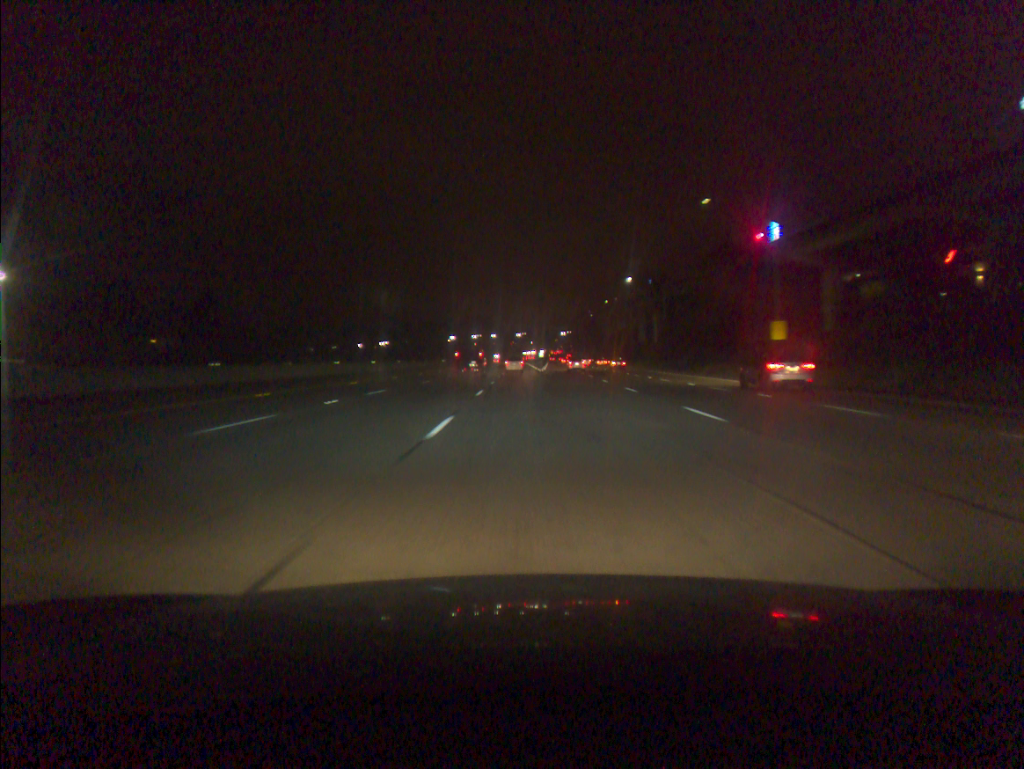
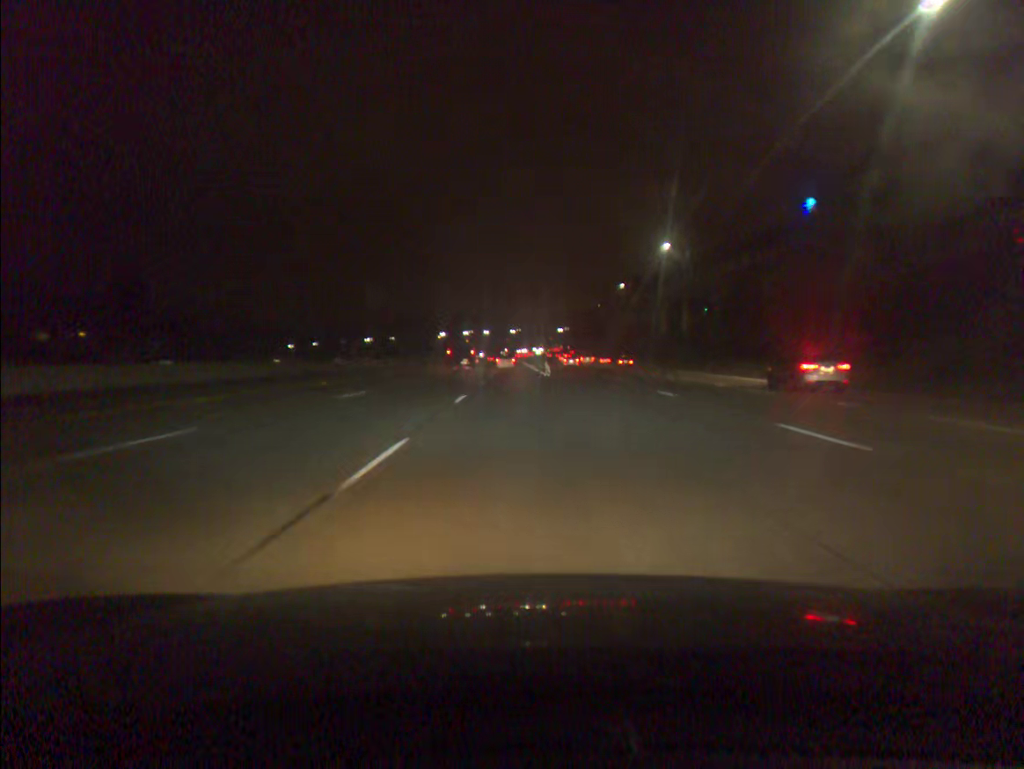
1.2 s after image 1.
(+0.2, +33.1) m; 0°
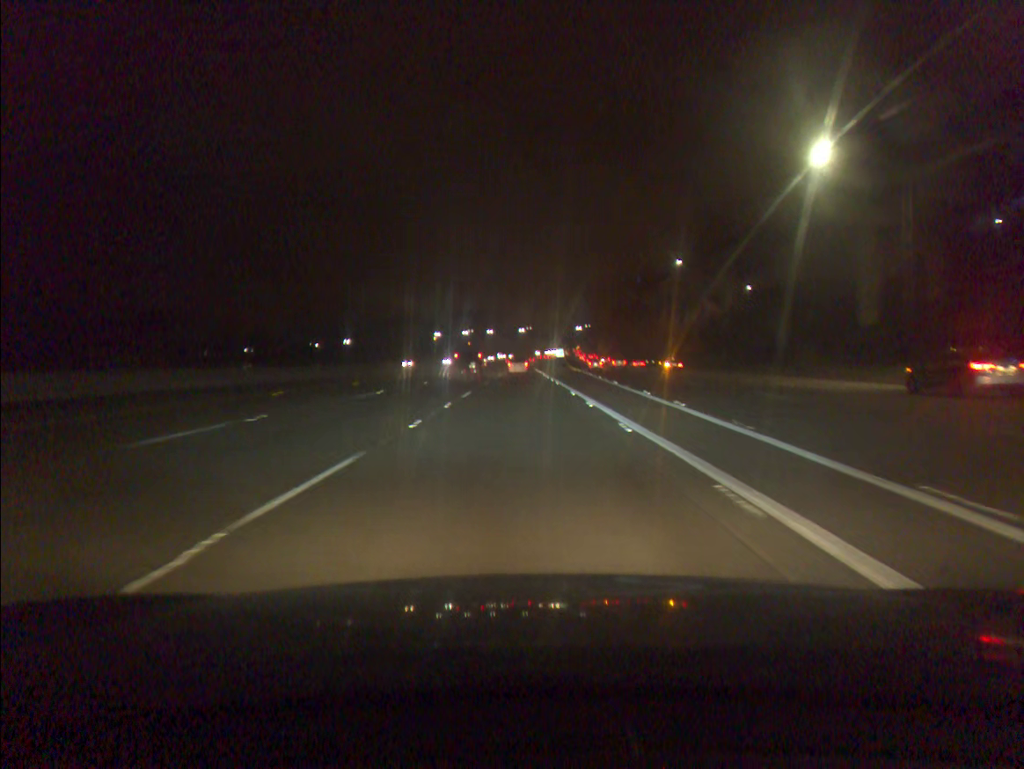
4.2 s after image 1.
(-0.2, +84.4) m; -1°
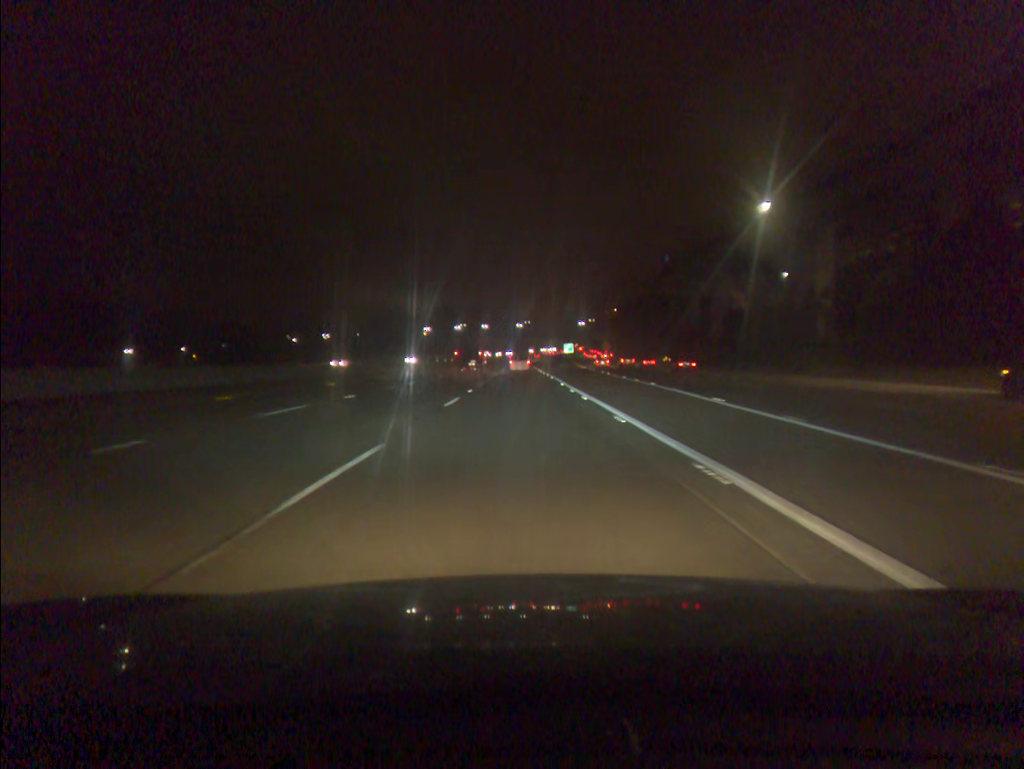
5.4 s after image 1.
(0.0, +34.6) m; 0°
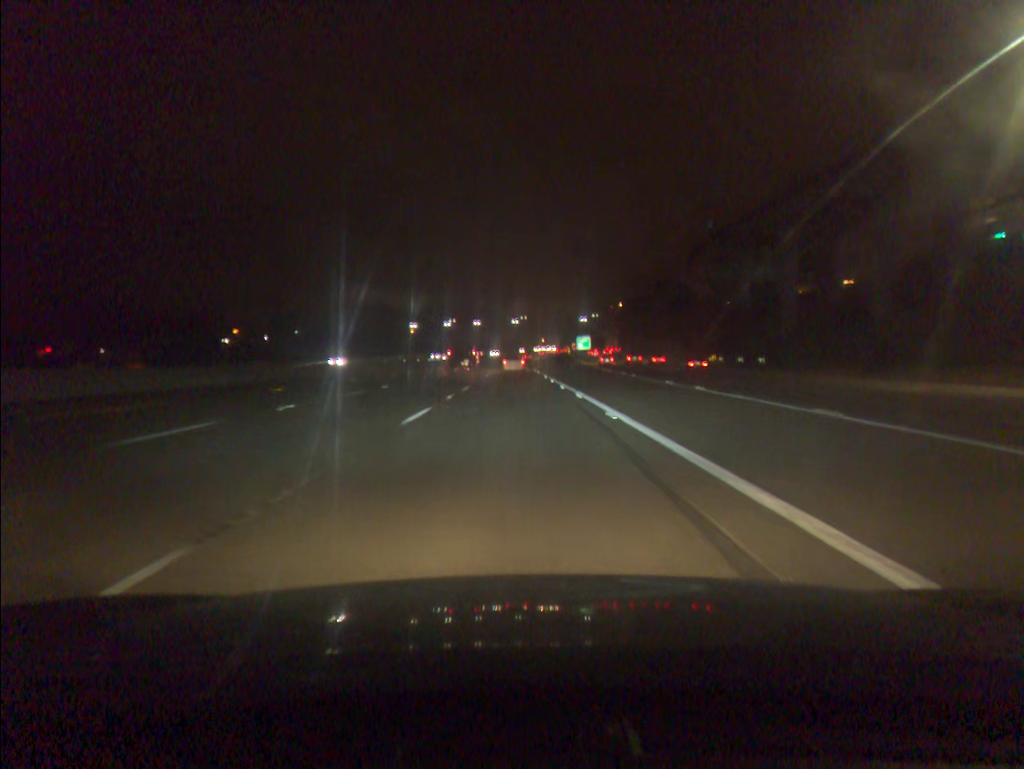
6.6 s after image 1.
(+0.1, +34.9) m; 0°
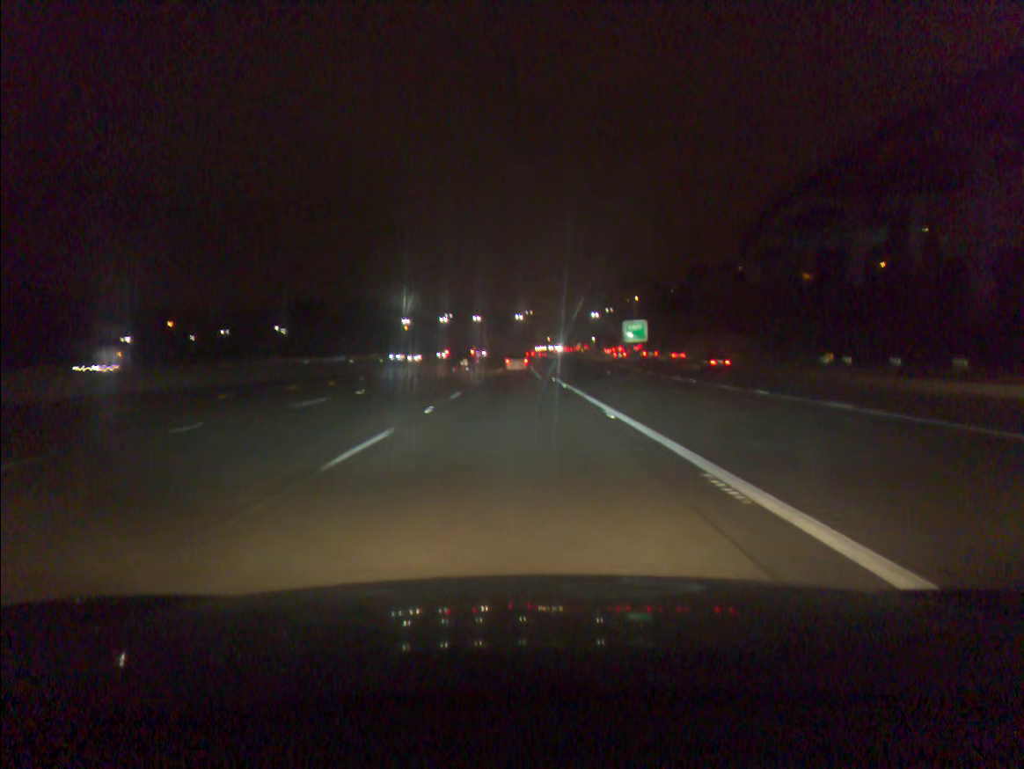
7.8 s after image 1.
(-0.1, +35.0) m; 0°
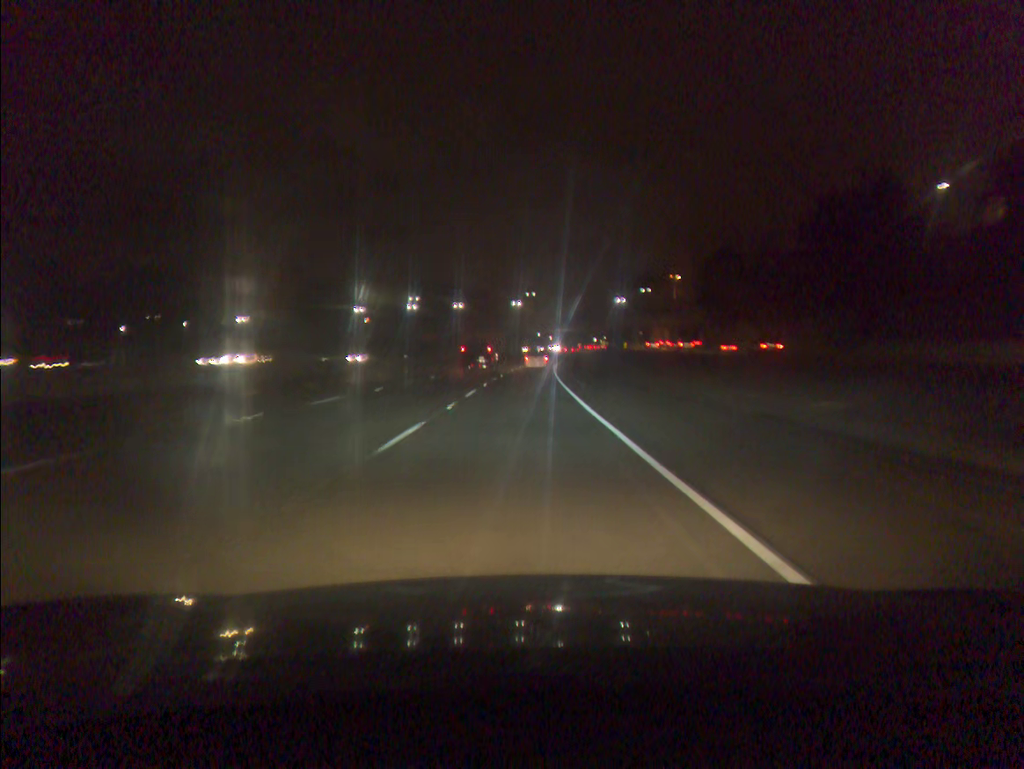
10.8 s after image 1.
(-0.1, +86.4) m; 0°
